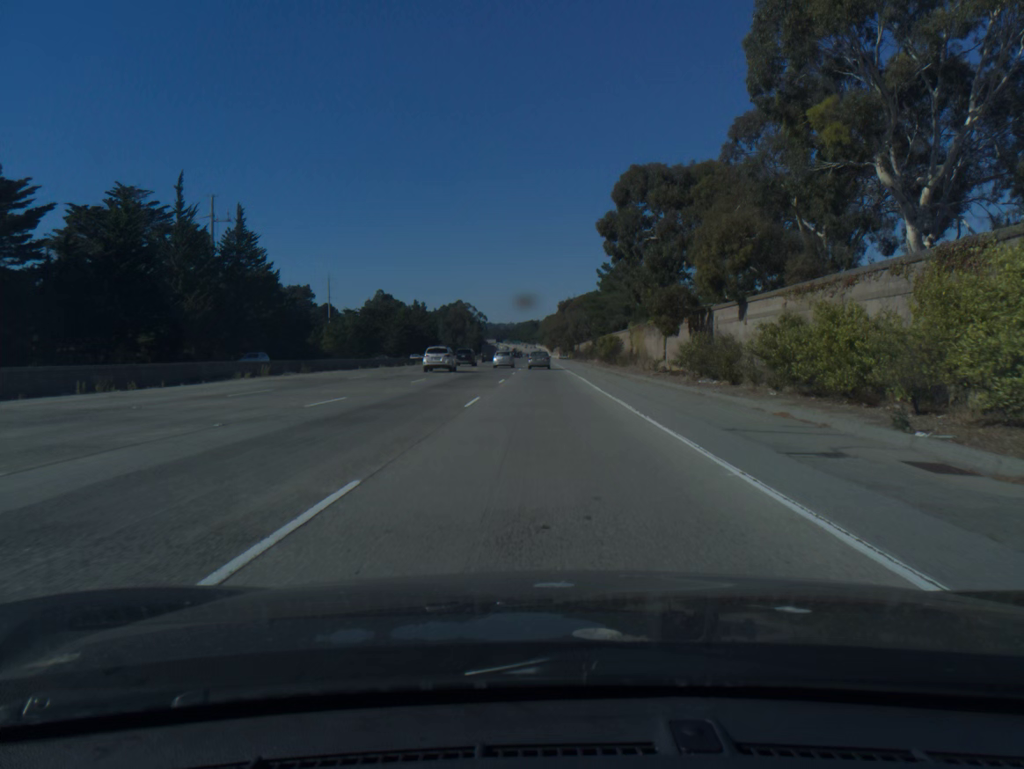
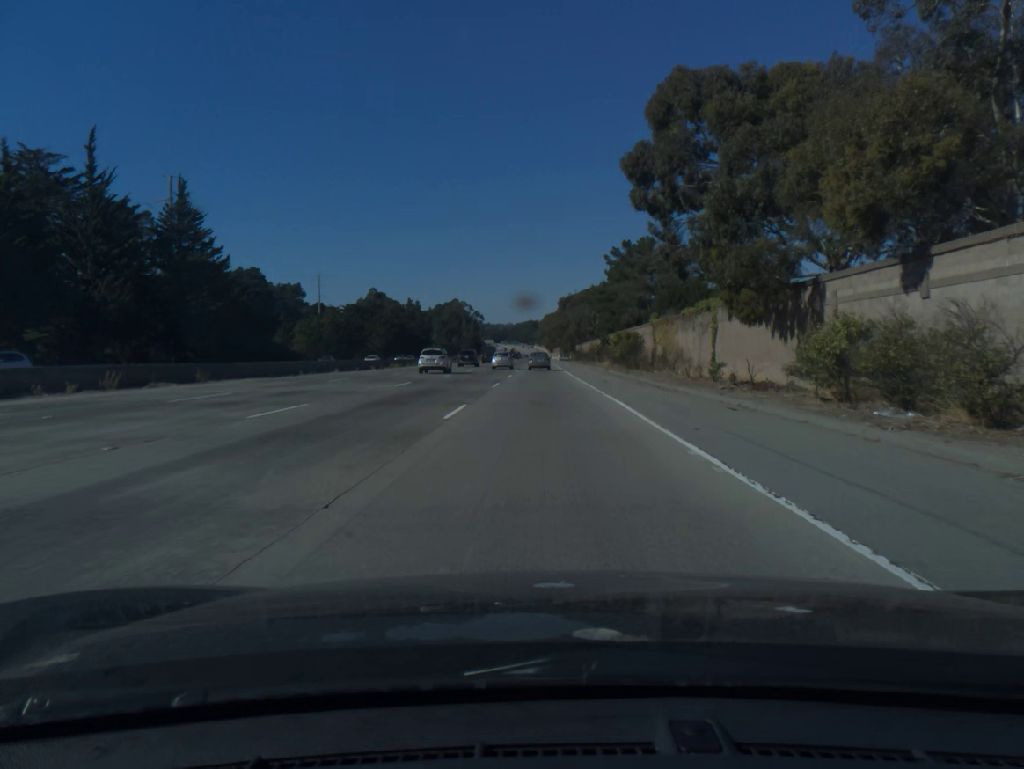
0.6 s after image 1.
(0.0, +18.1) m; 0°
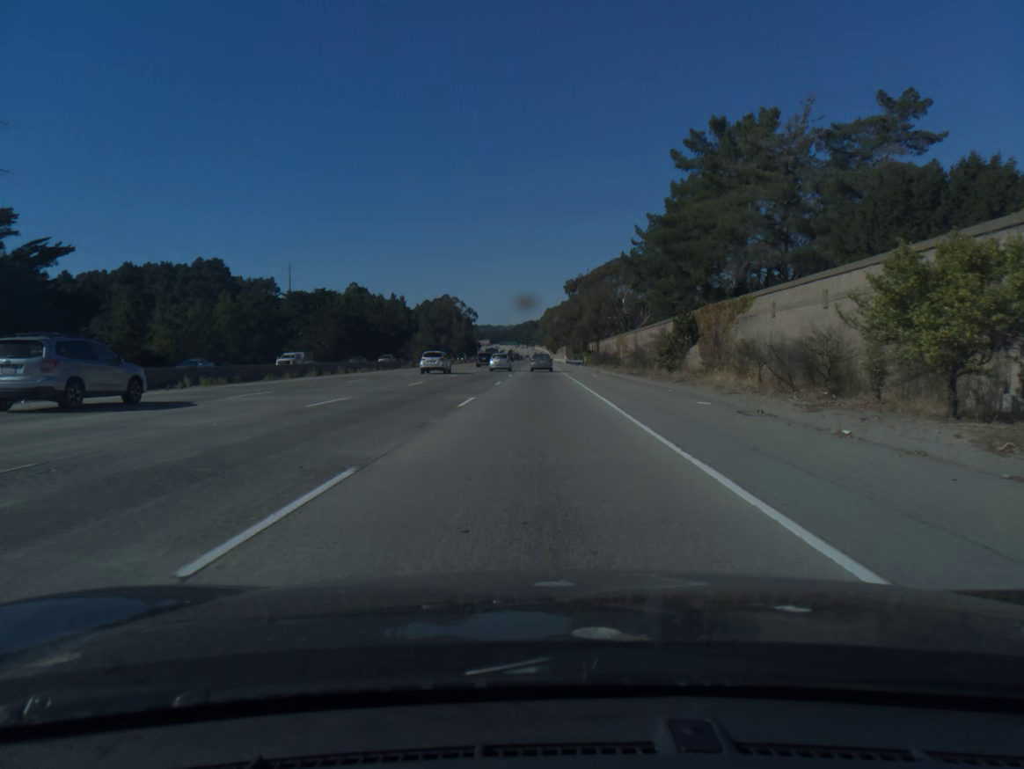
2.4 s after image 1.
(+0.1, +54.1) m; 0°
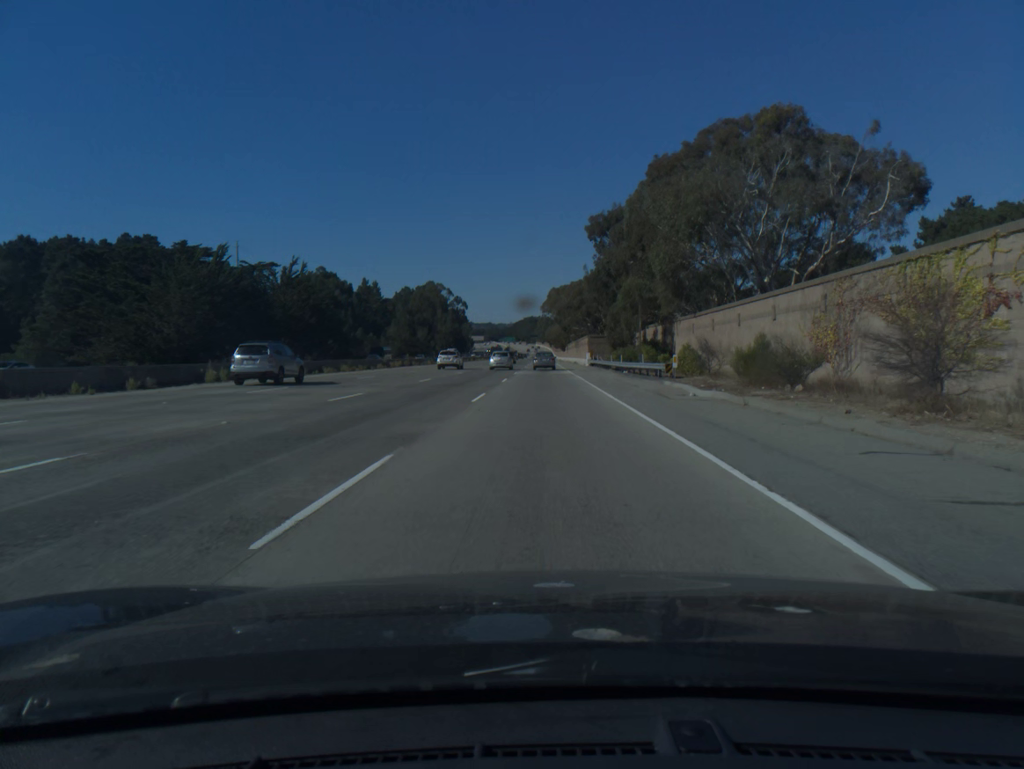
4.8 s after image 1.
(-0.3, +72.2) m; 0°
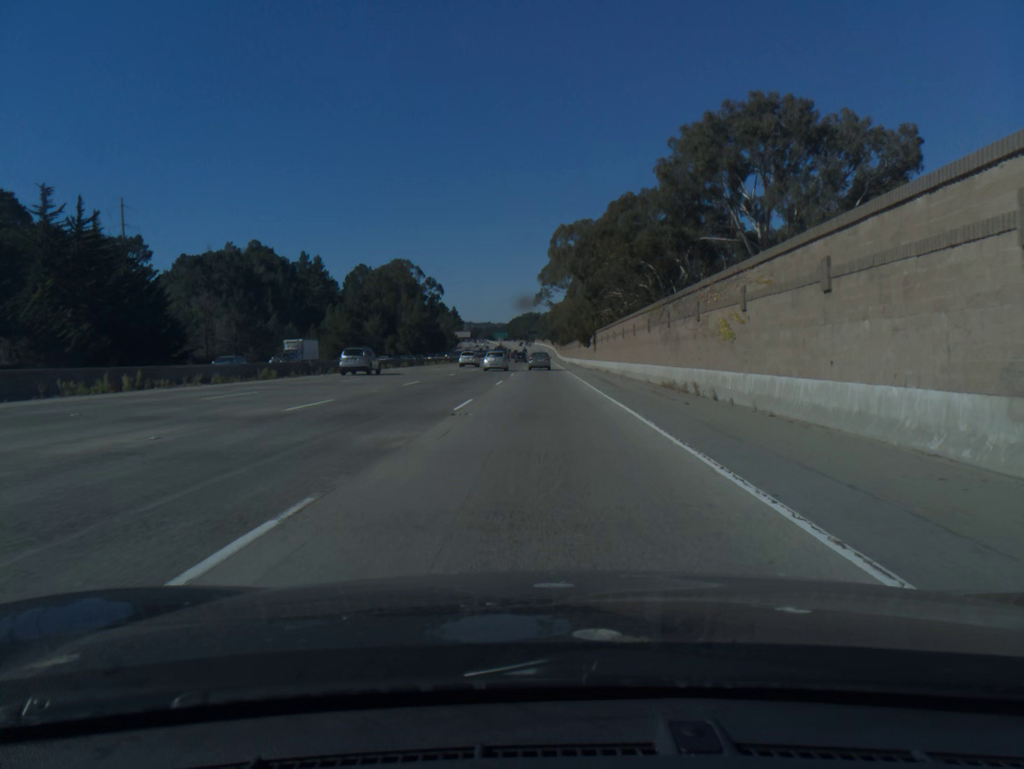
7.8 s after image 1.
(+0.2, +90.5) m; 0°
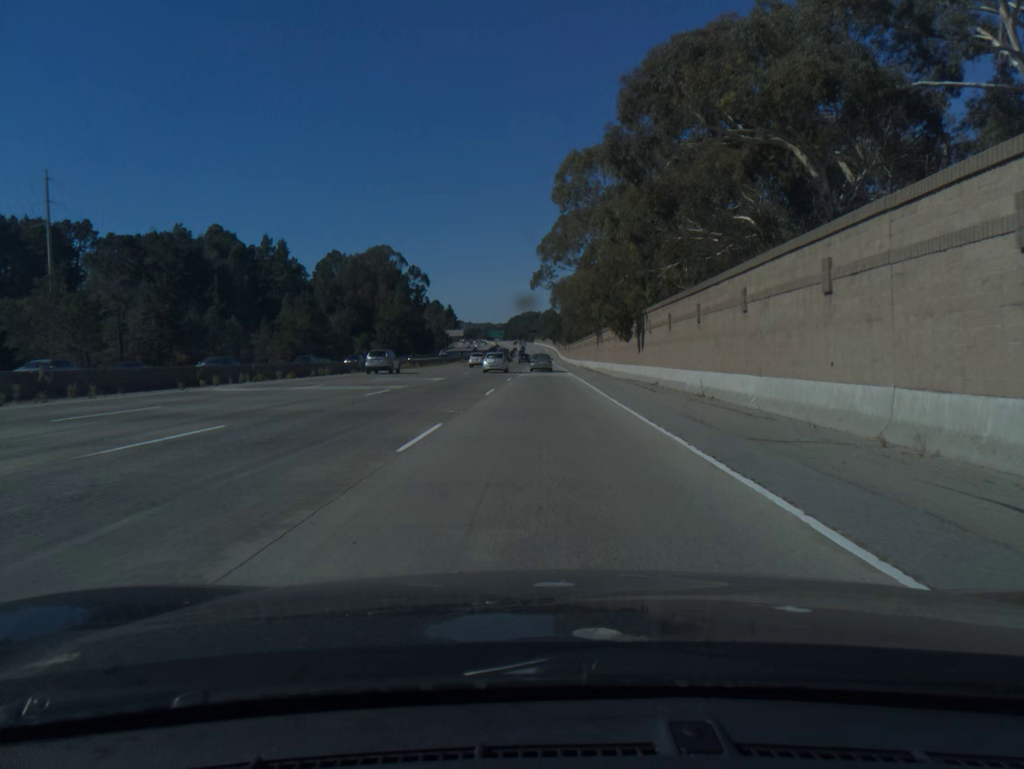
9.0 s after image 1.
(0.0, +36.3) m; 0°
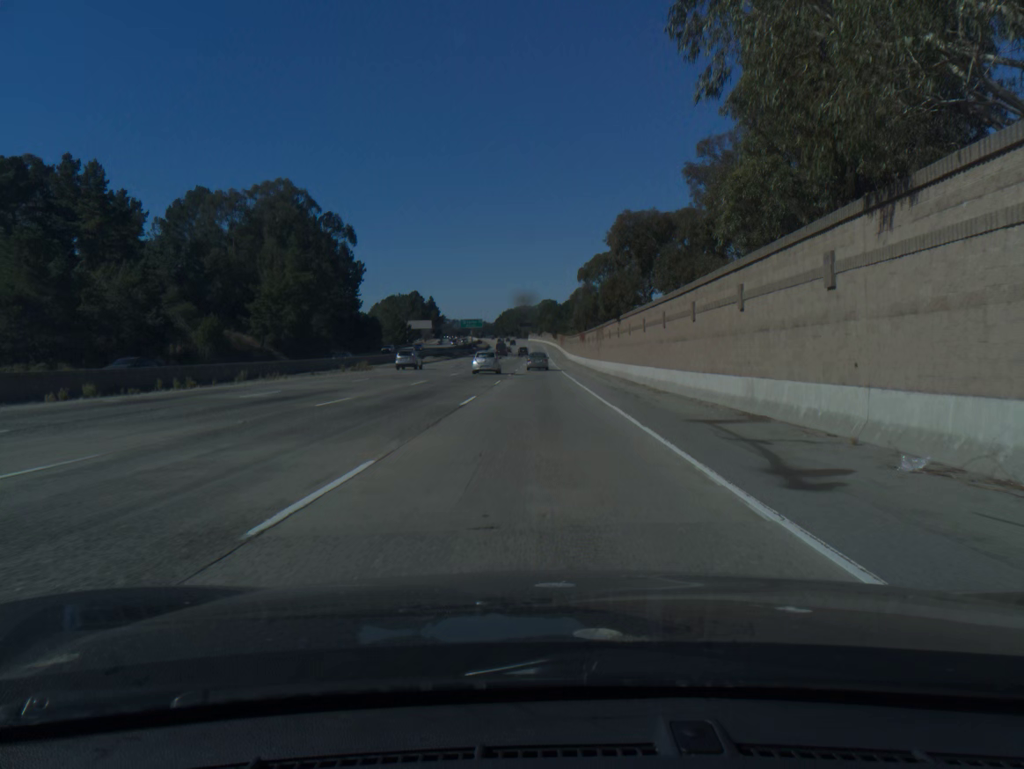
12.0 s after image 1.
(+0.3, +92.5) m; 0°
